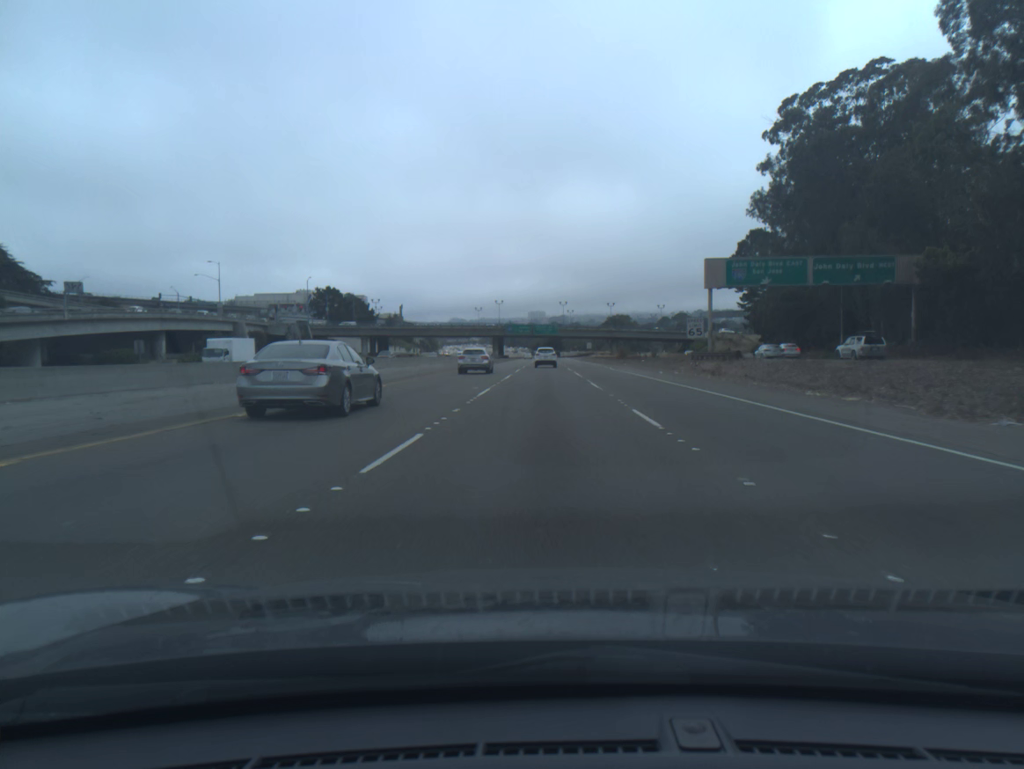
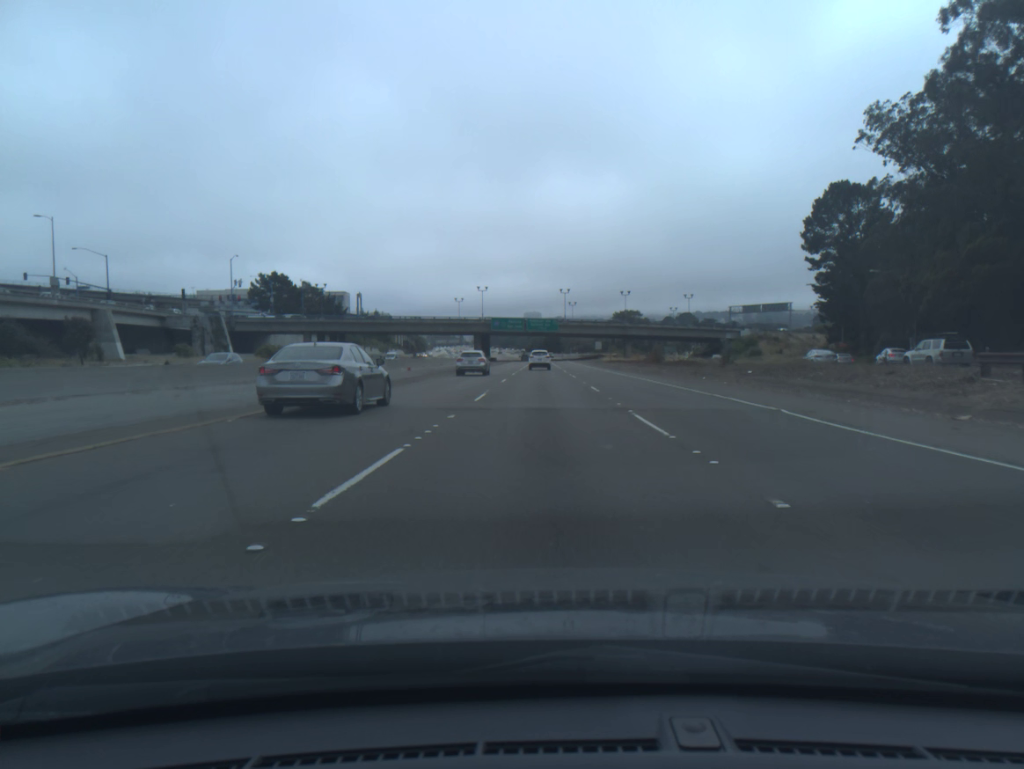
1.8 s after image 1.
(+0.1, +45.4) m; 0°
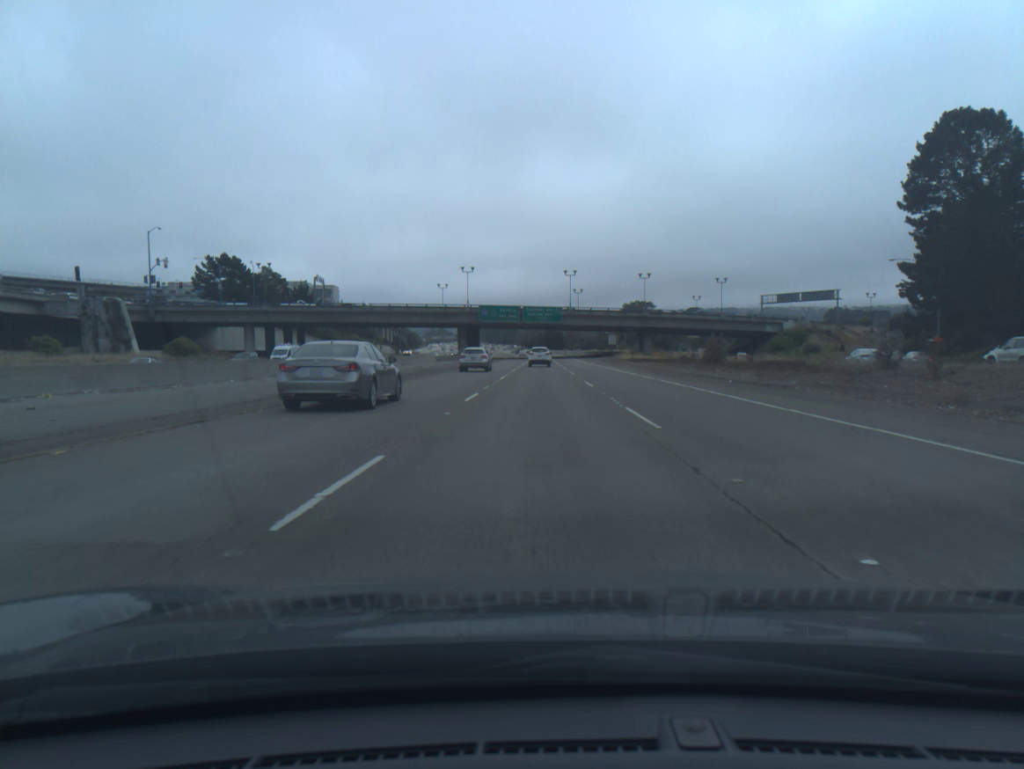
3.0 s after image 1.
(+0.1, +30.7) m; 0°
